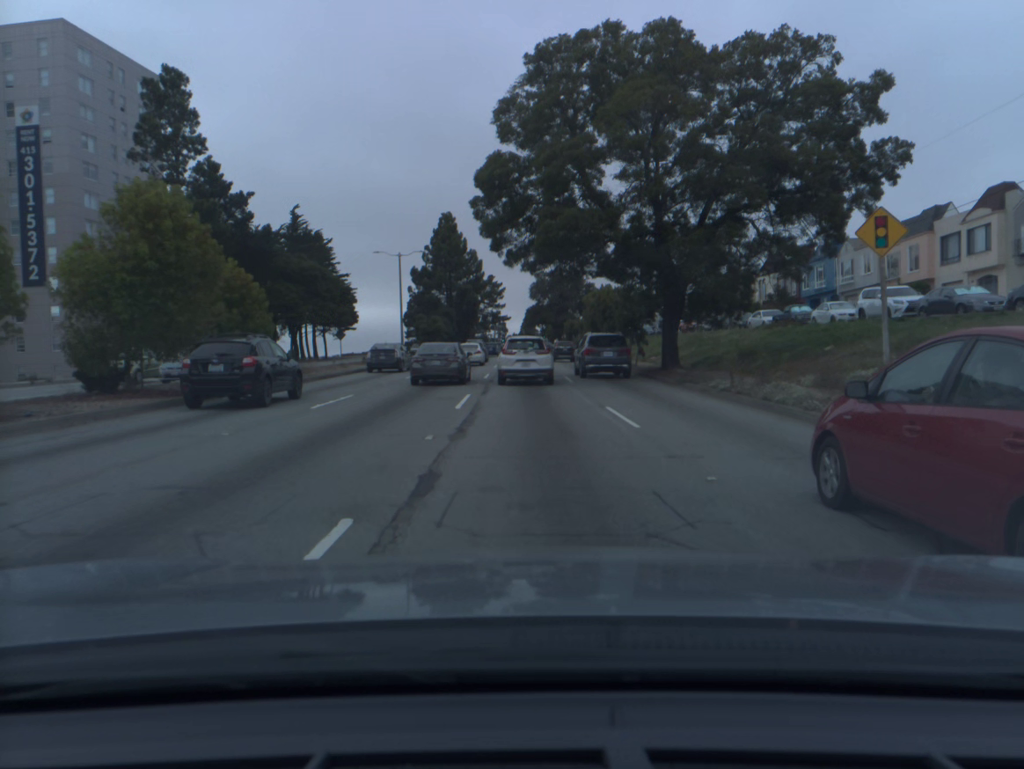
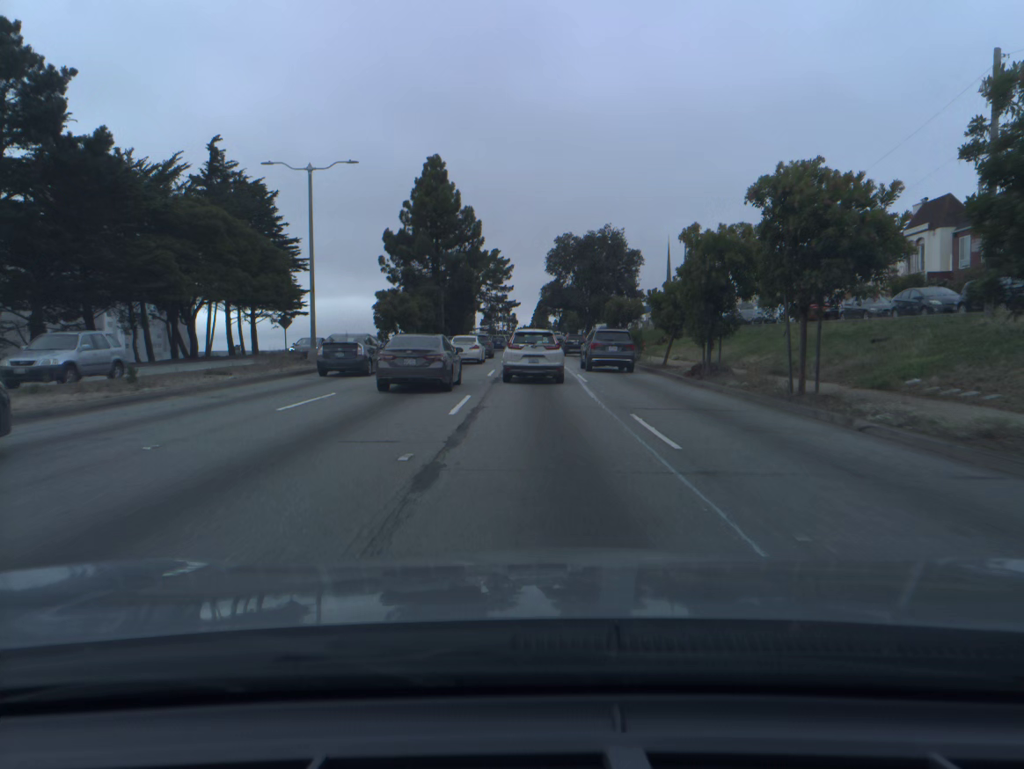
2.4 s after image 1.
(-0.3, +32.0) m; -1°
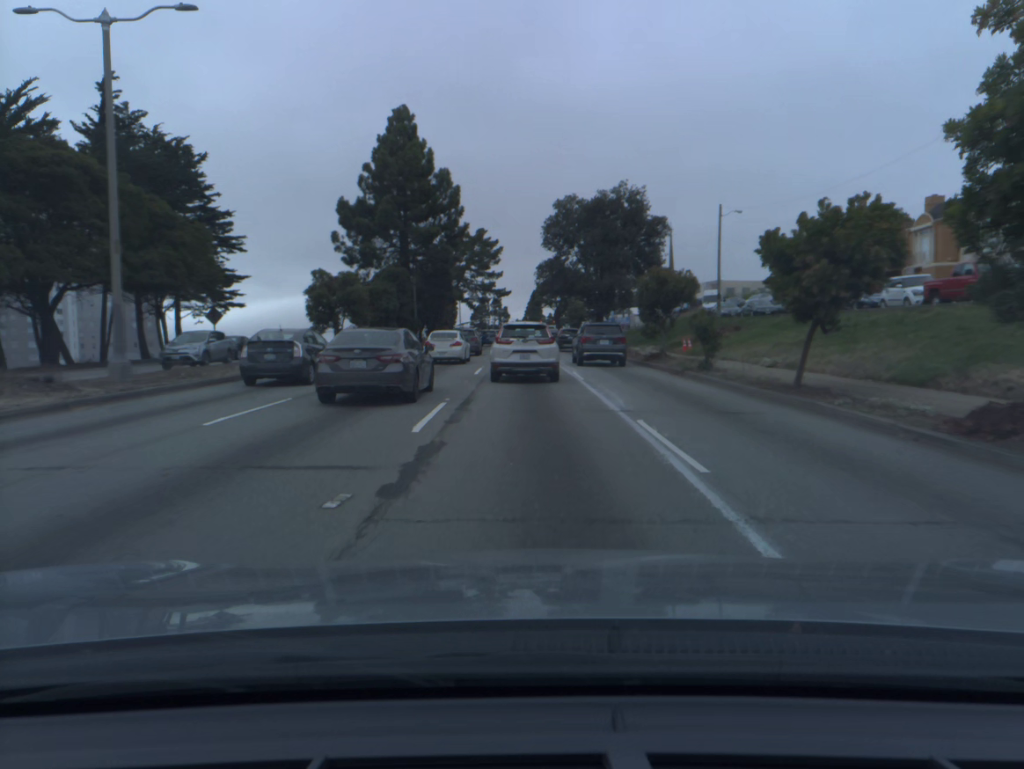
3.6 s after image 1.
(+0.1, +17.3) m; +1°
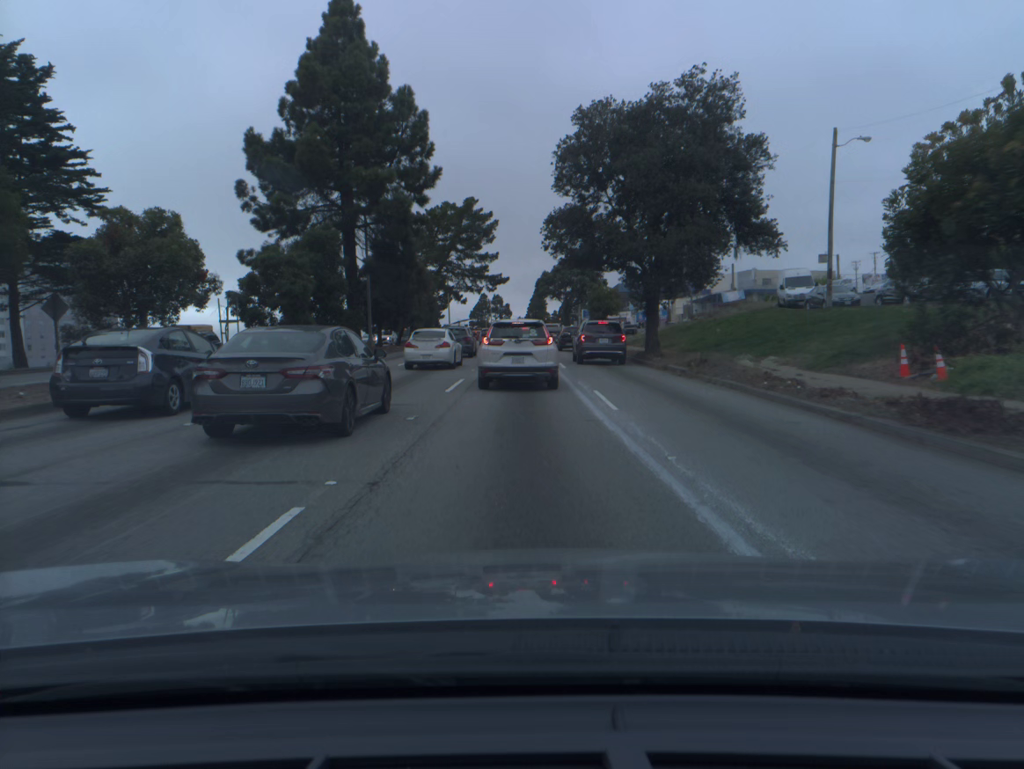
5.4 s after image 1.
(0.0, +23.9) m; 0°
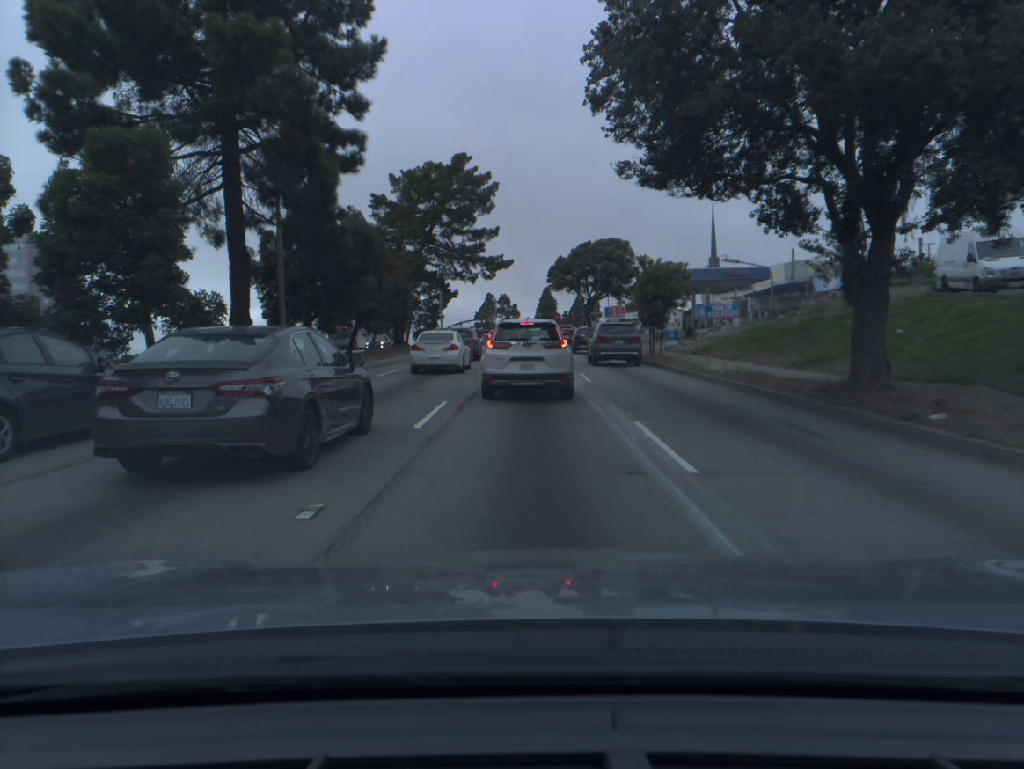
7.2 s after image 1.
(-0.1, +21.2) m; 0°
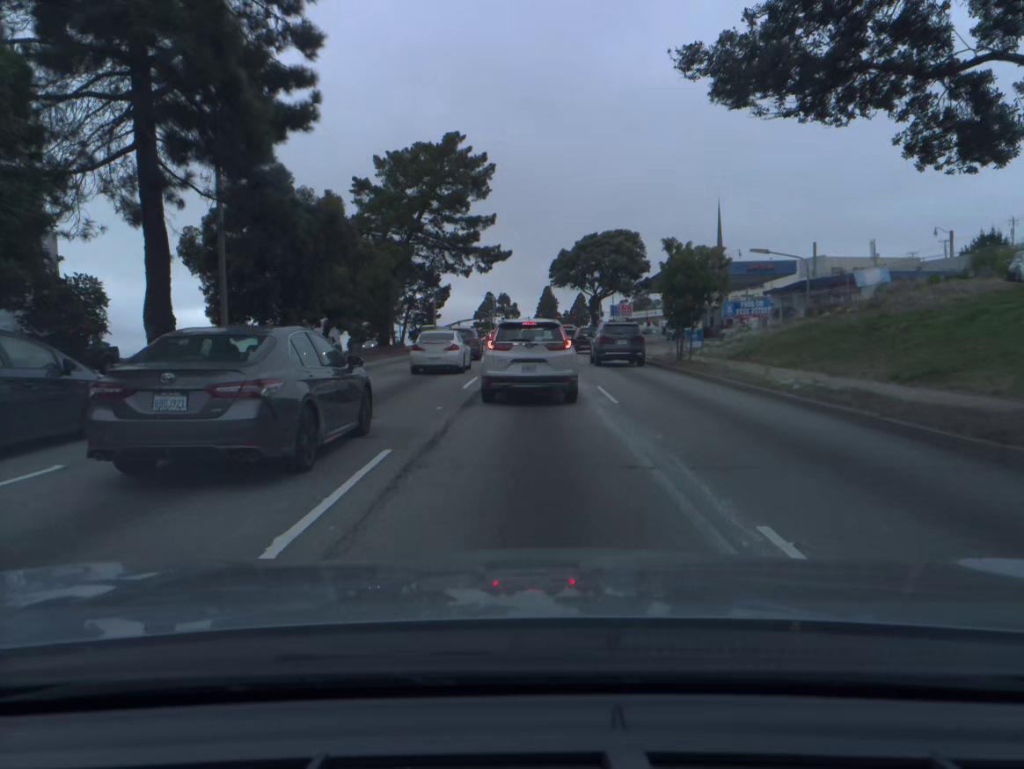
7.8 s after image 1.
(0.0, +6.5) m; 0°
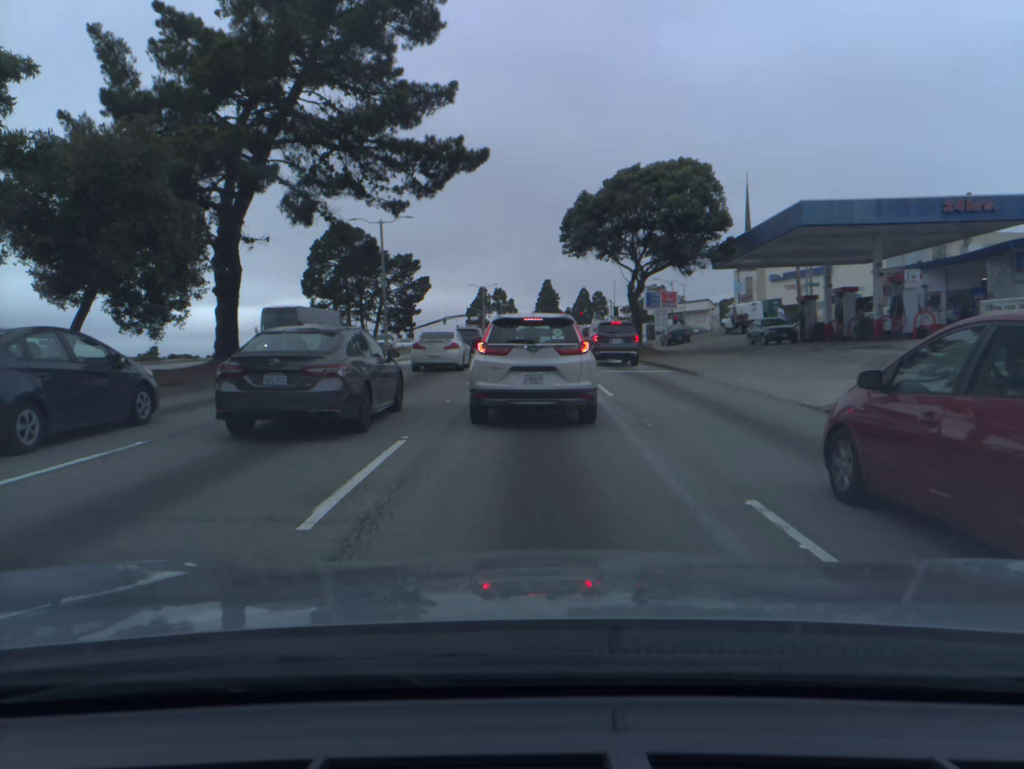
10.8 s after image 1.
(+0.1, +28.3) m; 0°
